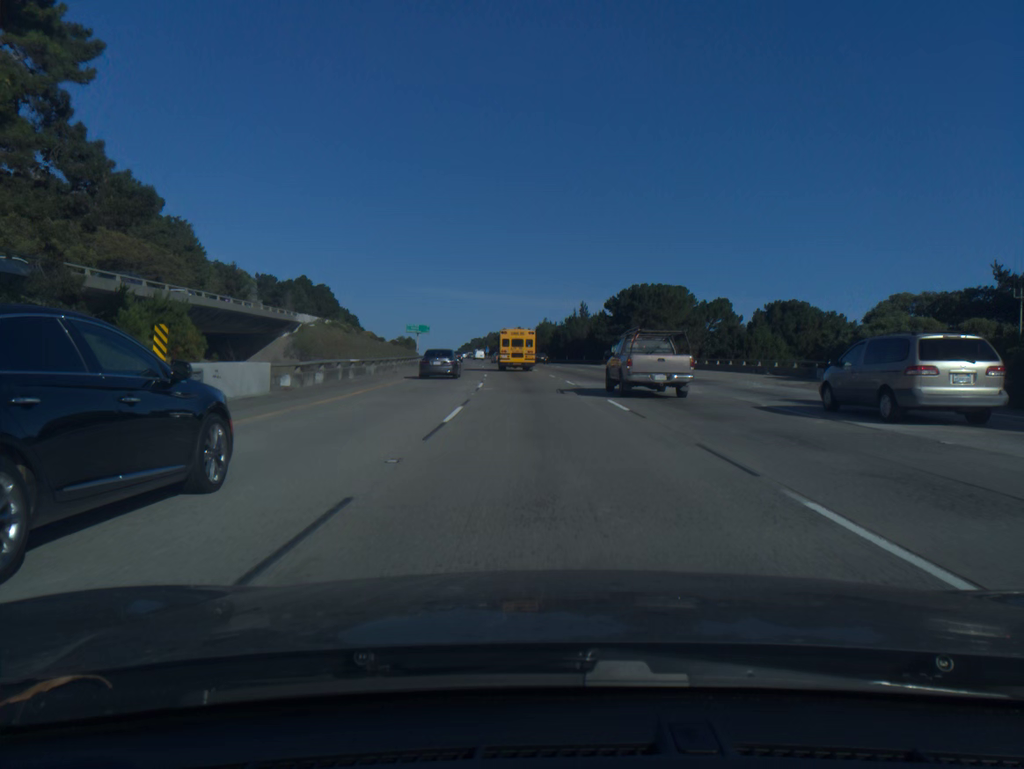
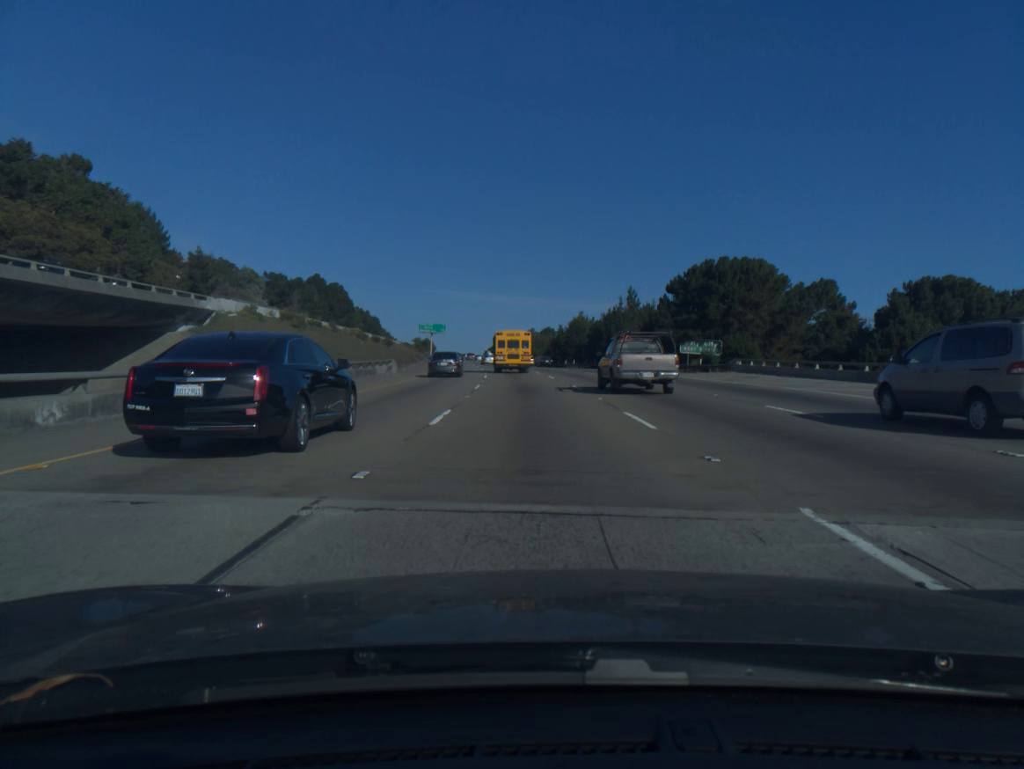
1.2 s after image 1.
(-0.5, +29.6) m; -2°
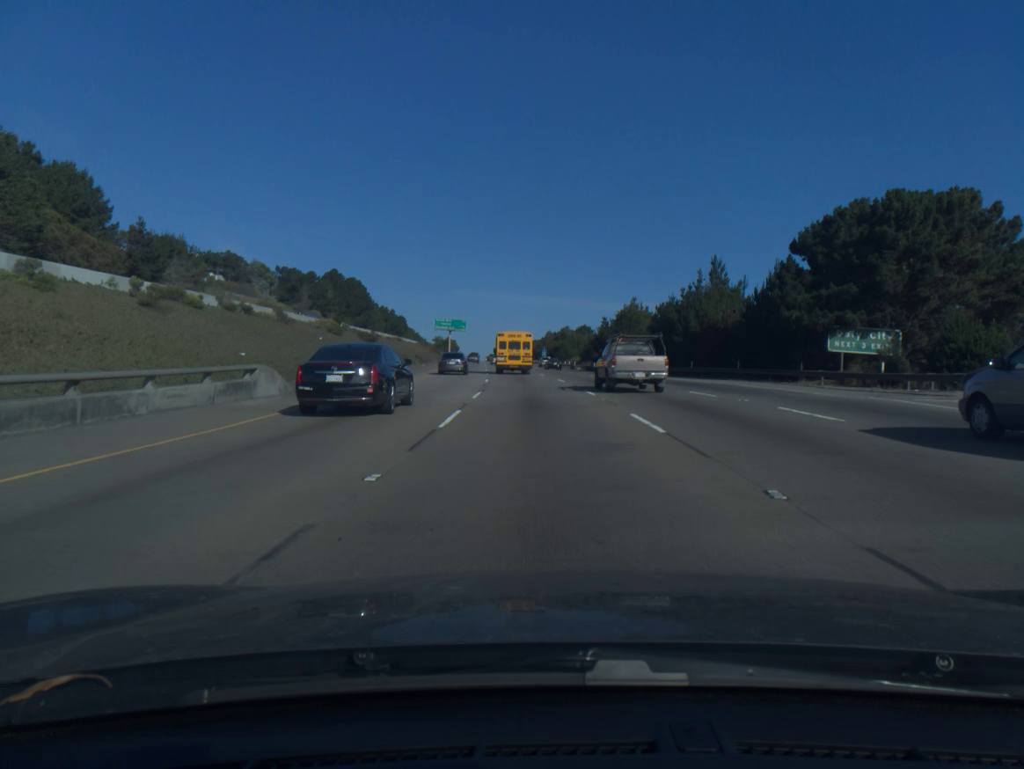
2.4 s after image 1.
(-0.6, +29.4) m; -2°
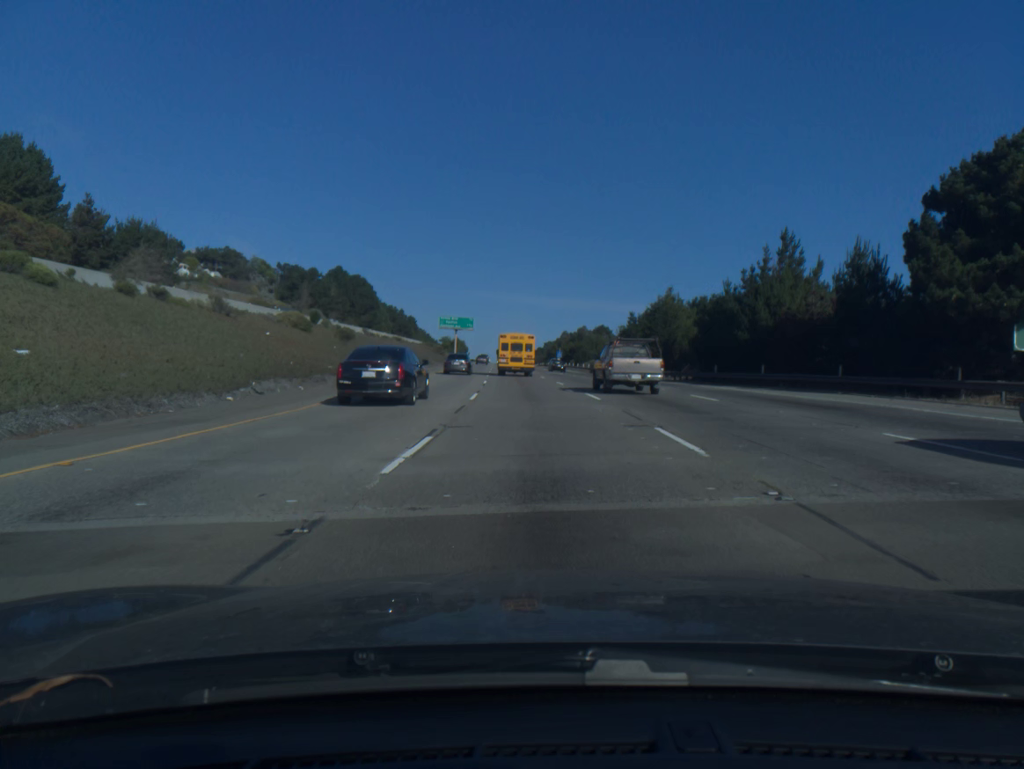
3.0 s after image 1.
(-0.1, +14.6) m; -1°
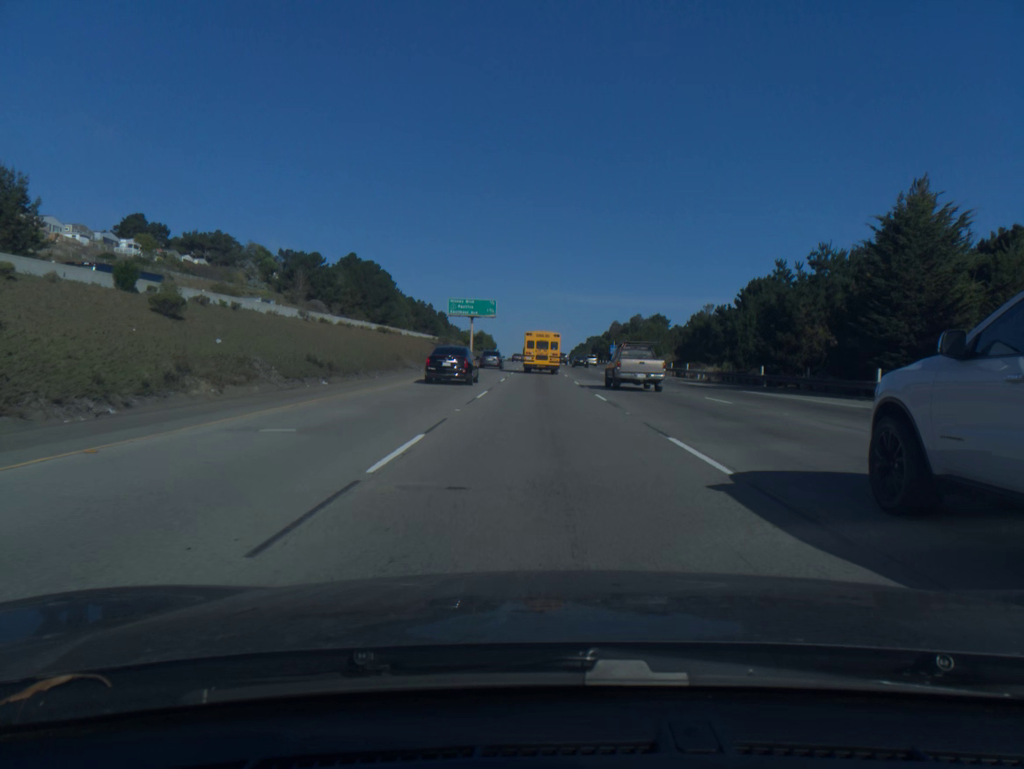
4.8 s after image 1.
(-1.2, +43.9) m; -3°
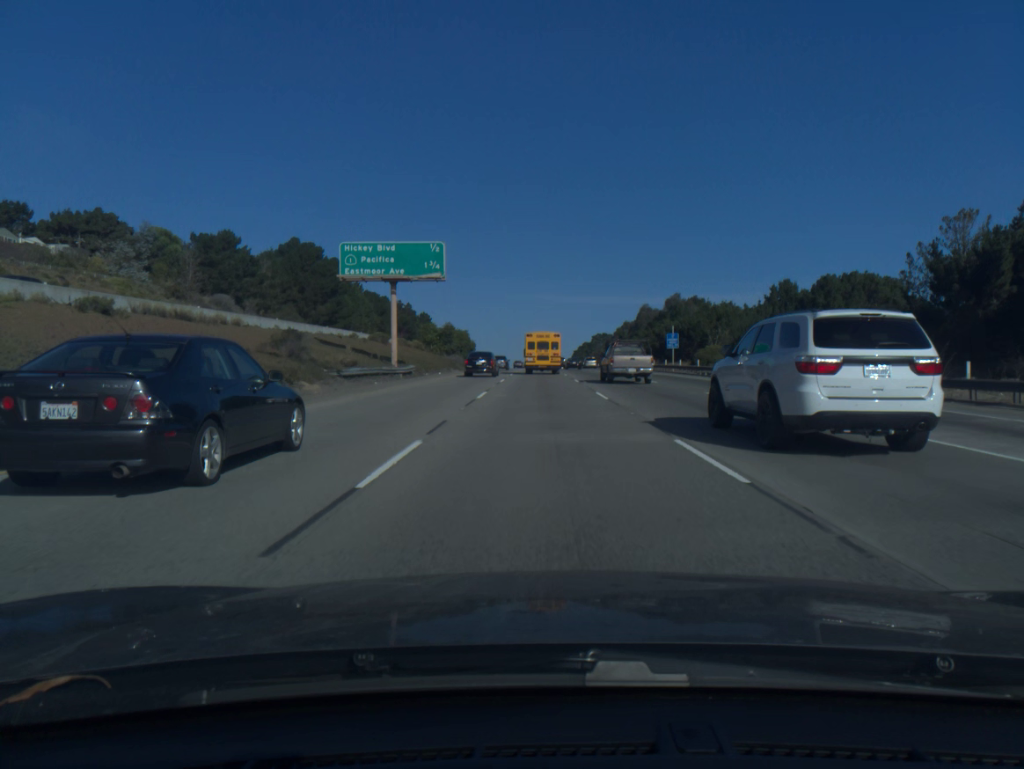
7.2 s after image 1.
(-0.2, +58.8) m; 0°
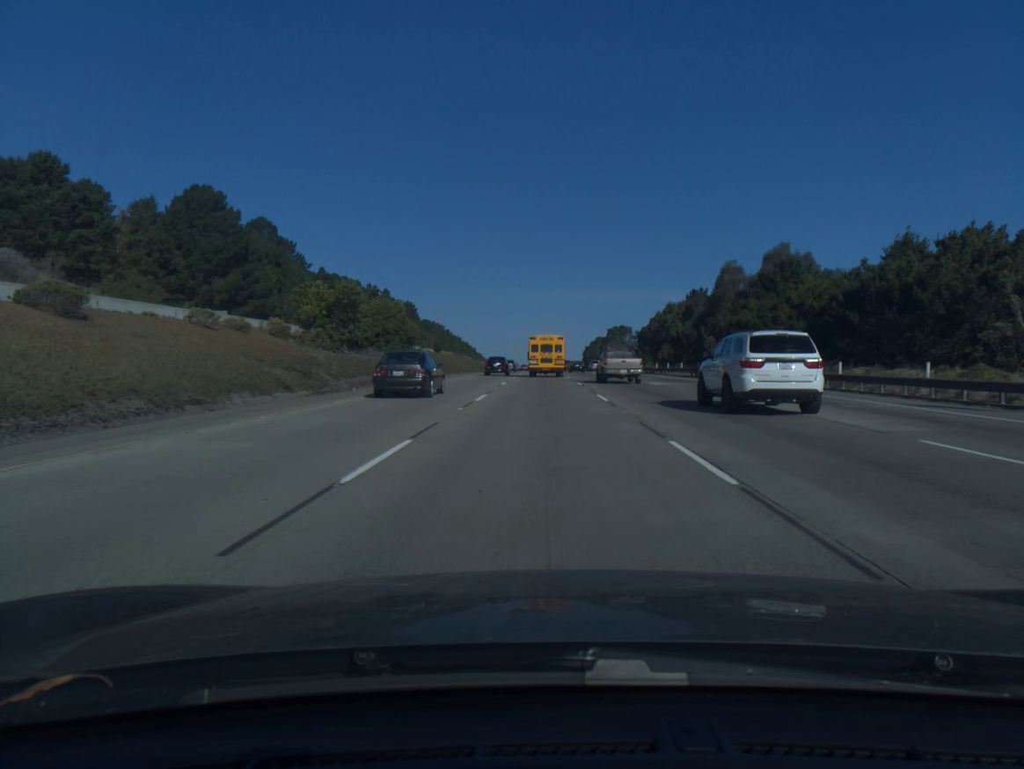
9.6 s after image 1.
(-0.1, +58.7) m; 0°
